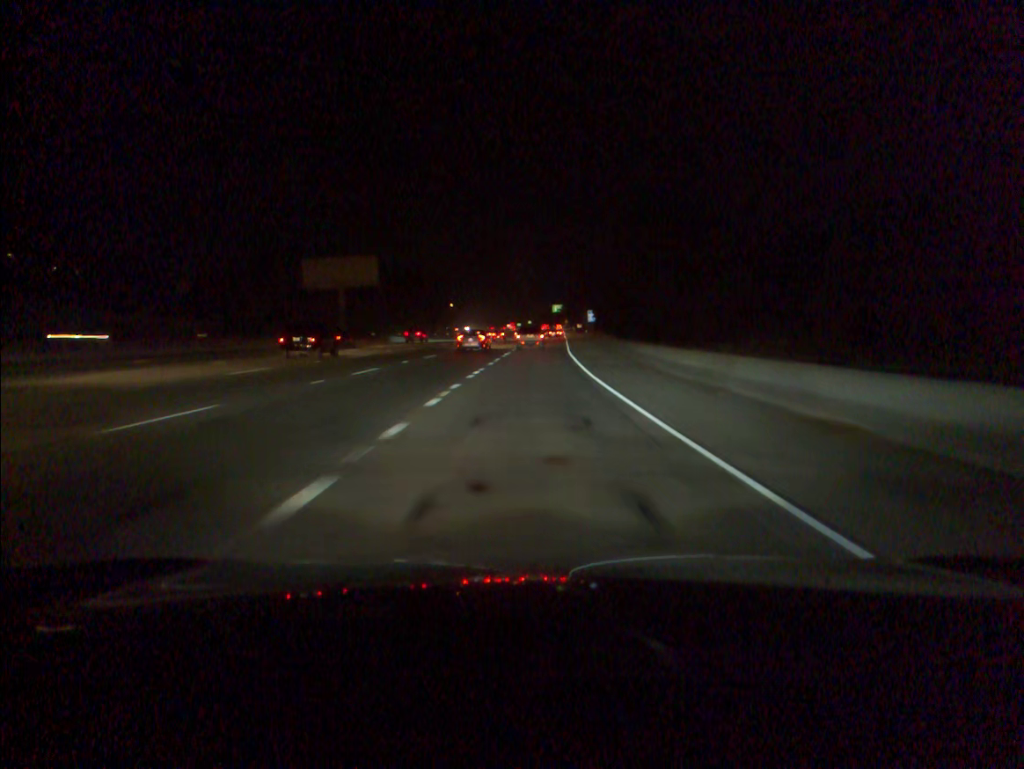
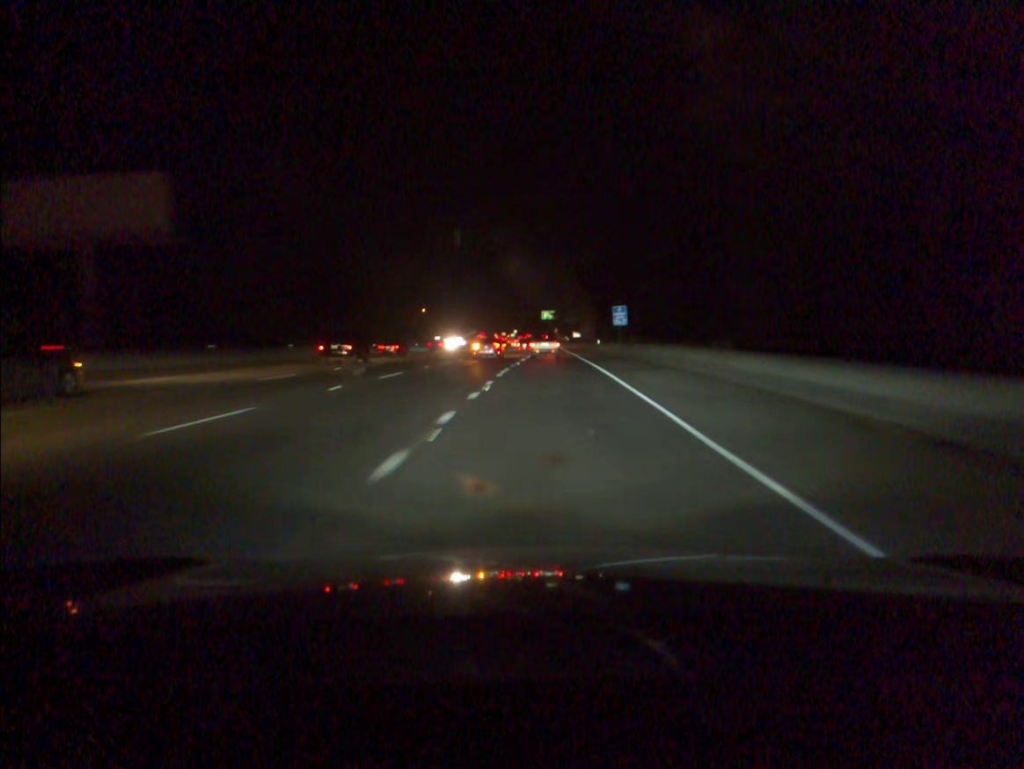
(+0.5, +43.6) m; +1°
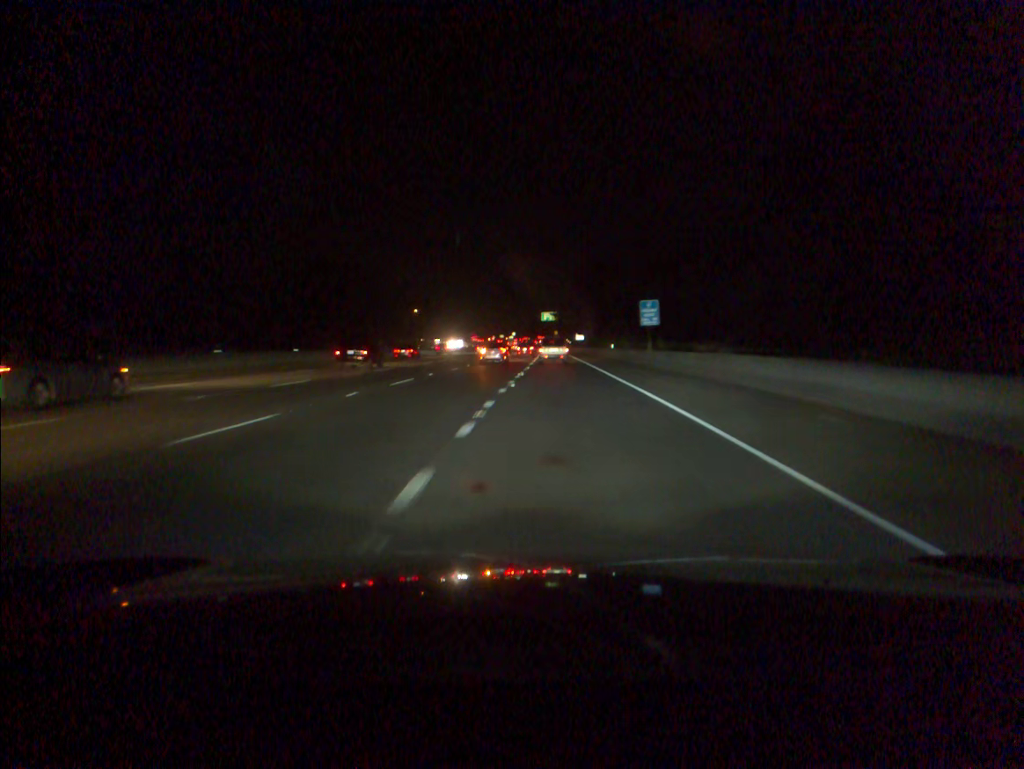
(0.0, +14.5) m; 0°
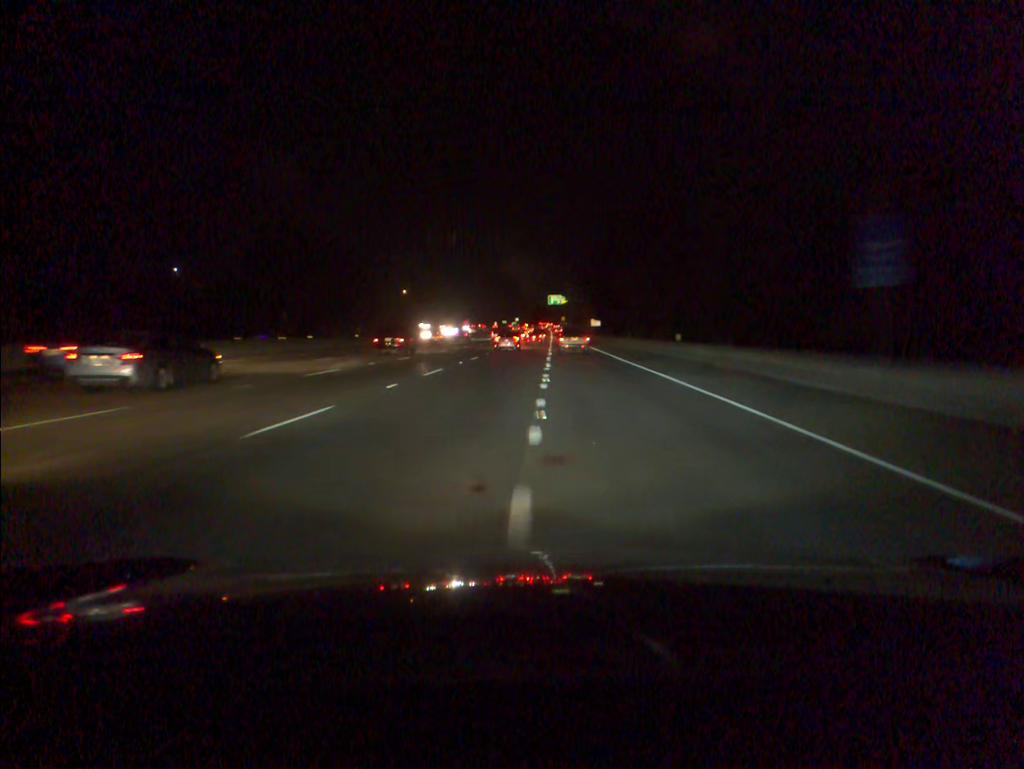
(-0.1, +29.0) m; 0°
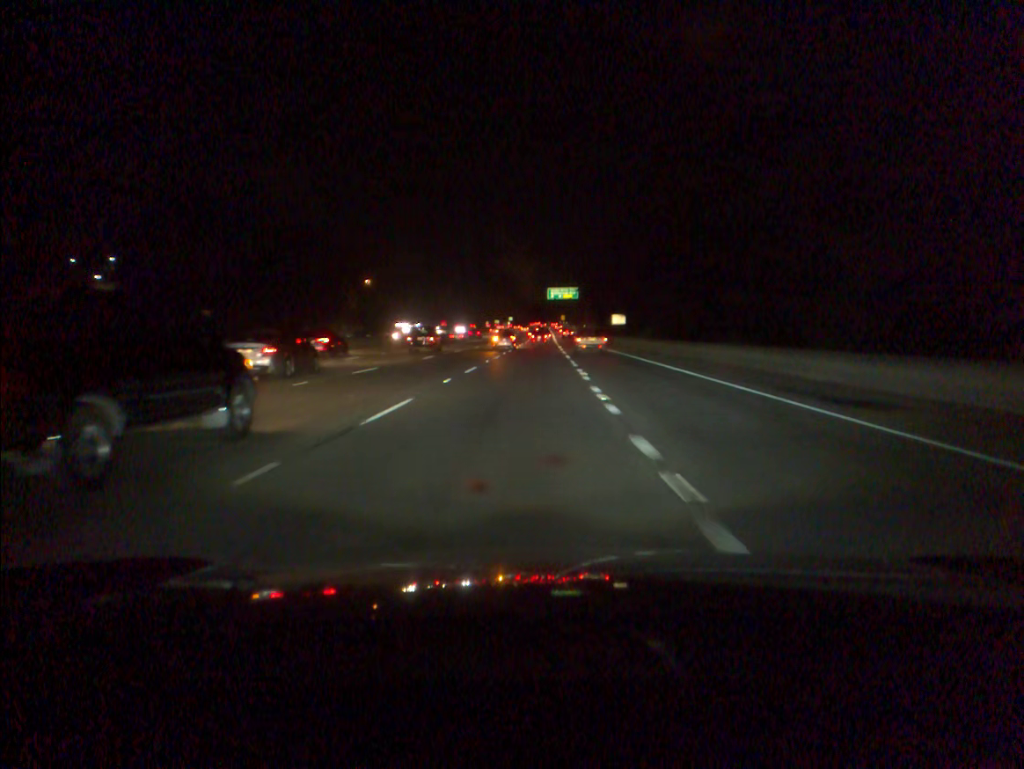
(+0.2, +42.4) m; 0°
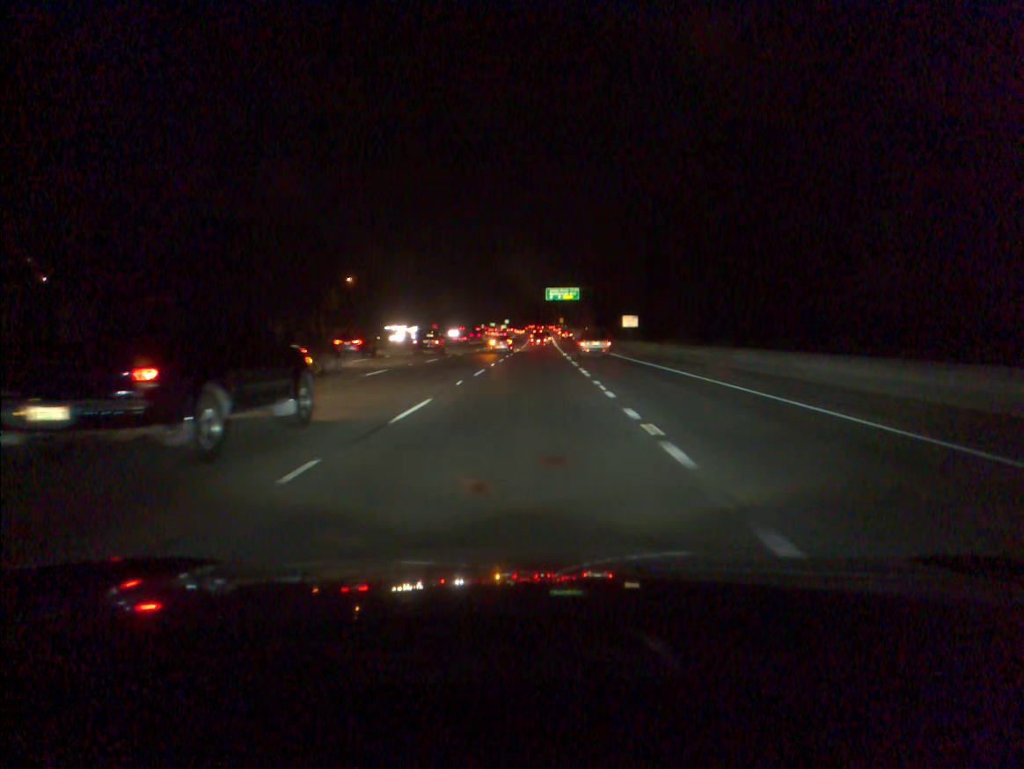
(0.0, +14.0) m; 0°
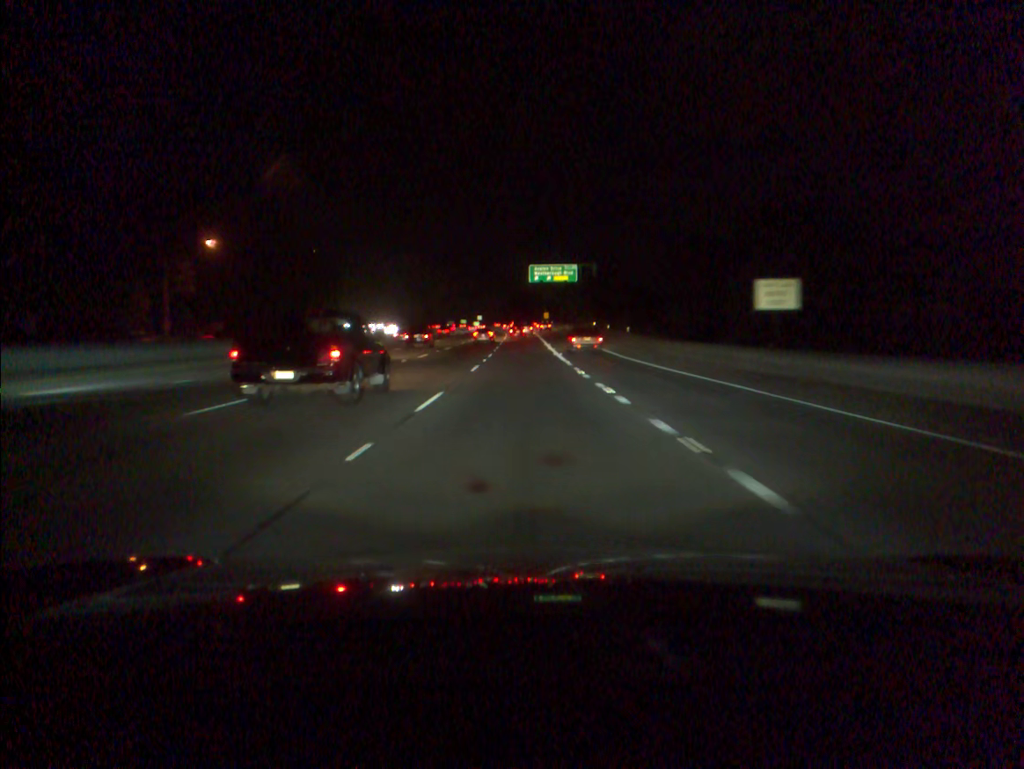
(+0.8, +56.9) m; +1°
